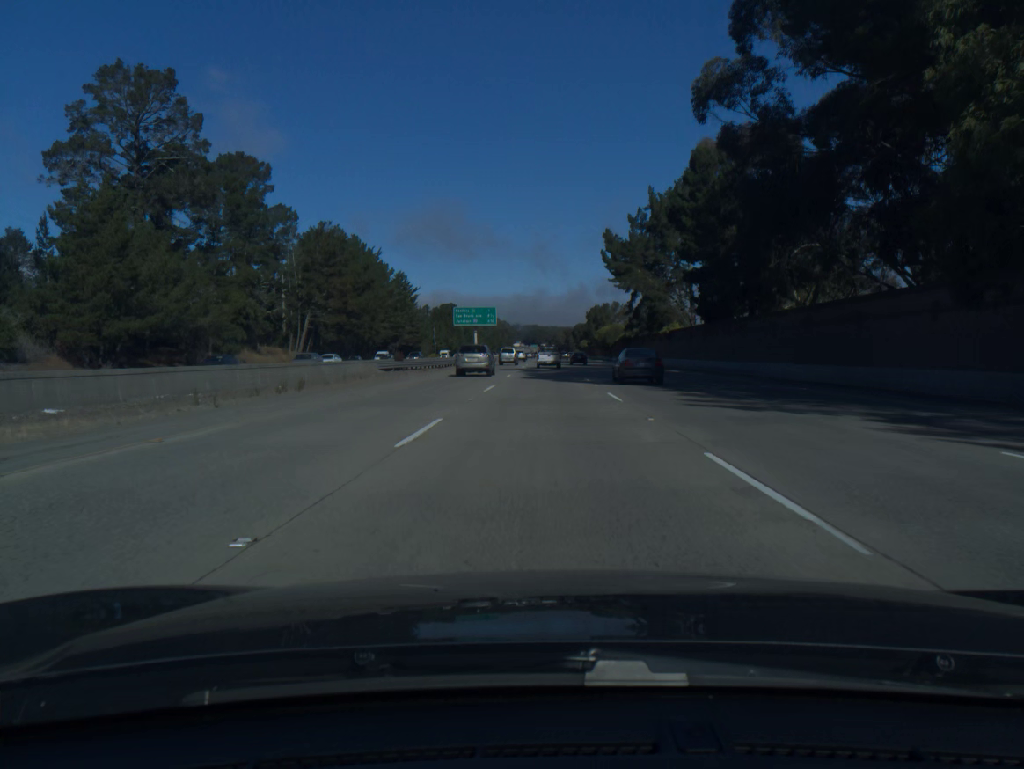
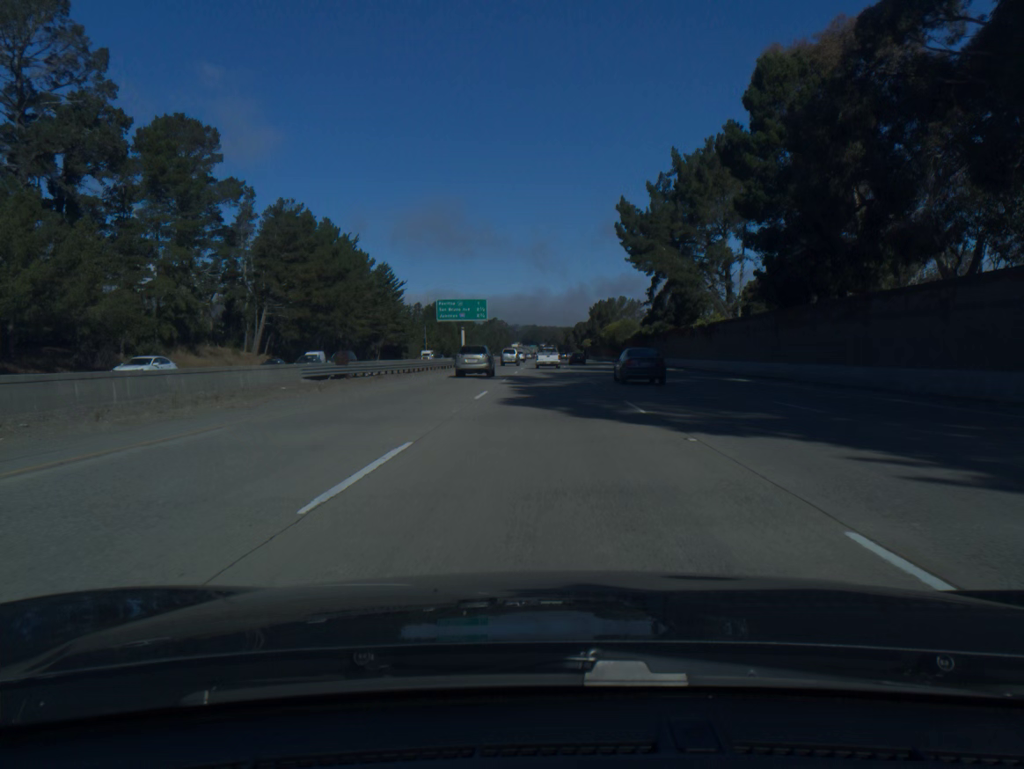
(0.0, +18.8) m; 0°
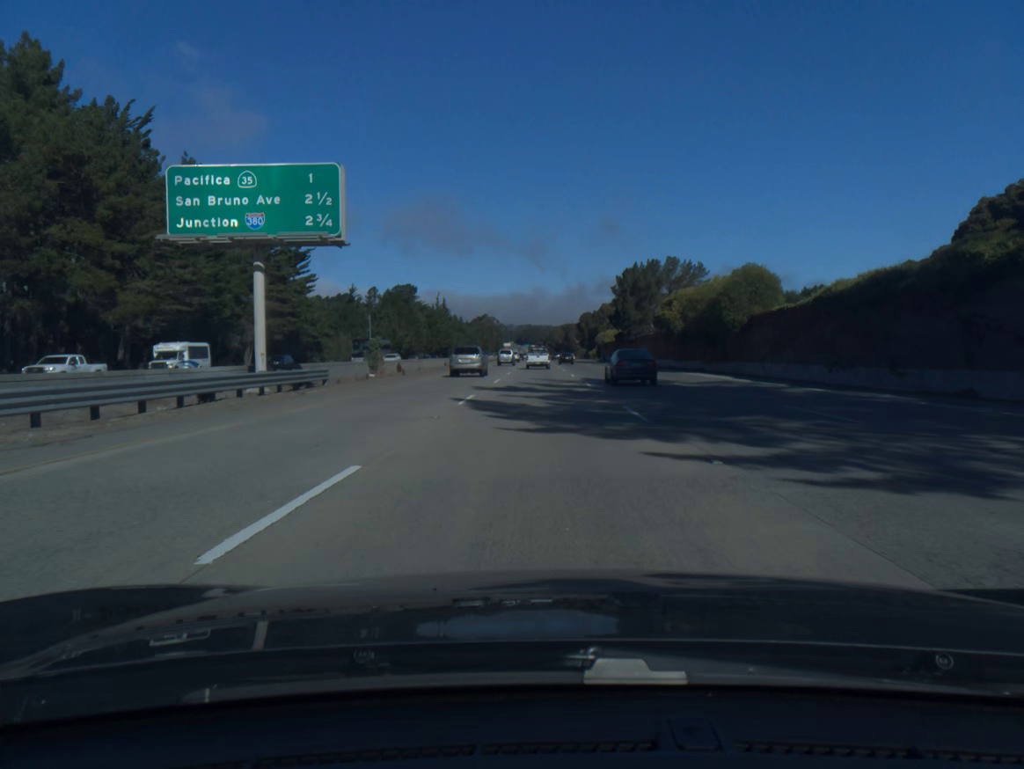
(+0.4, +75.0) m; 0°
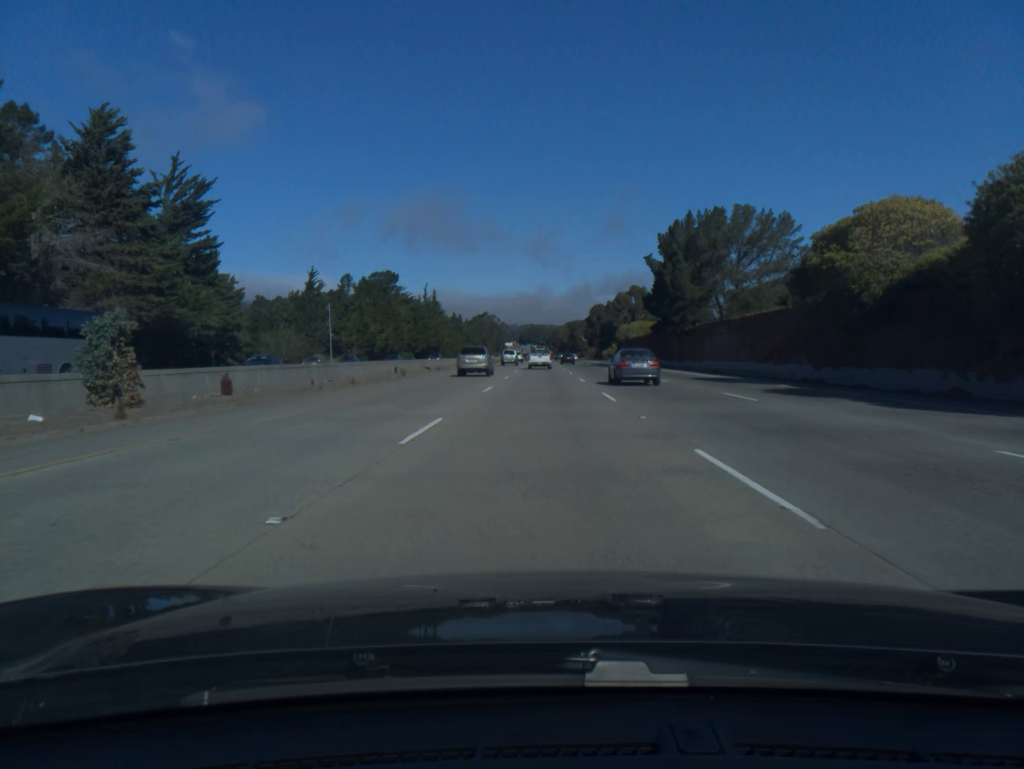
(0.0, +37.4) m; 0°
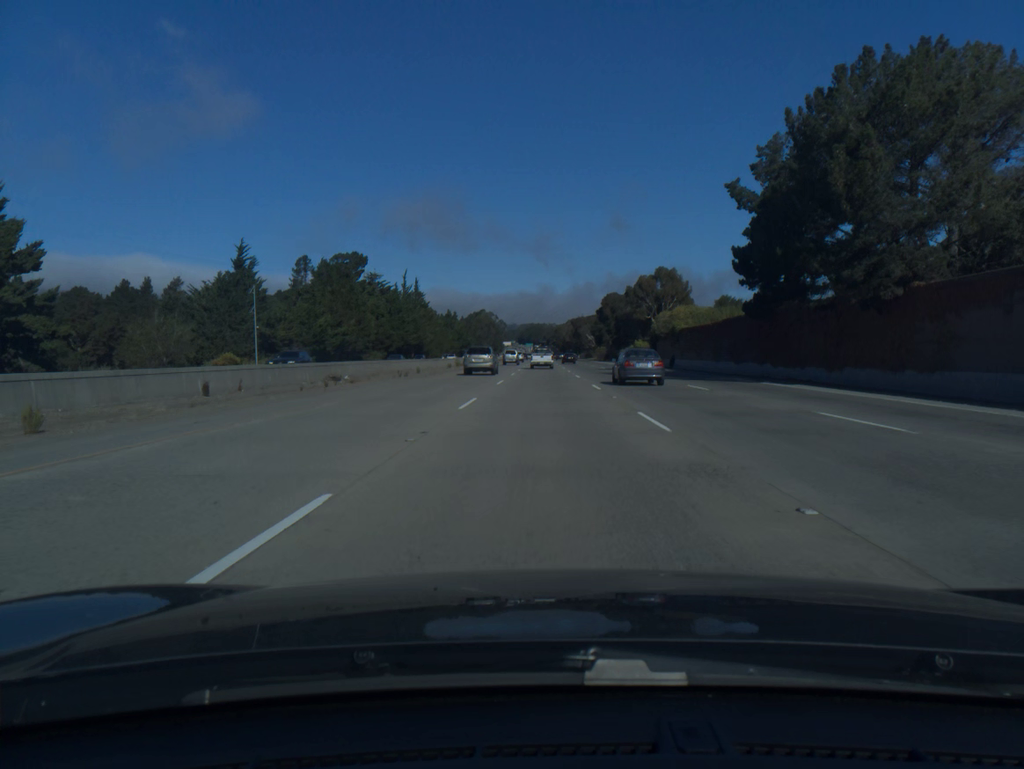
(-0.1, +37.4) m; 0°
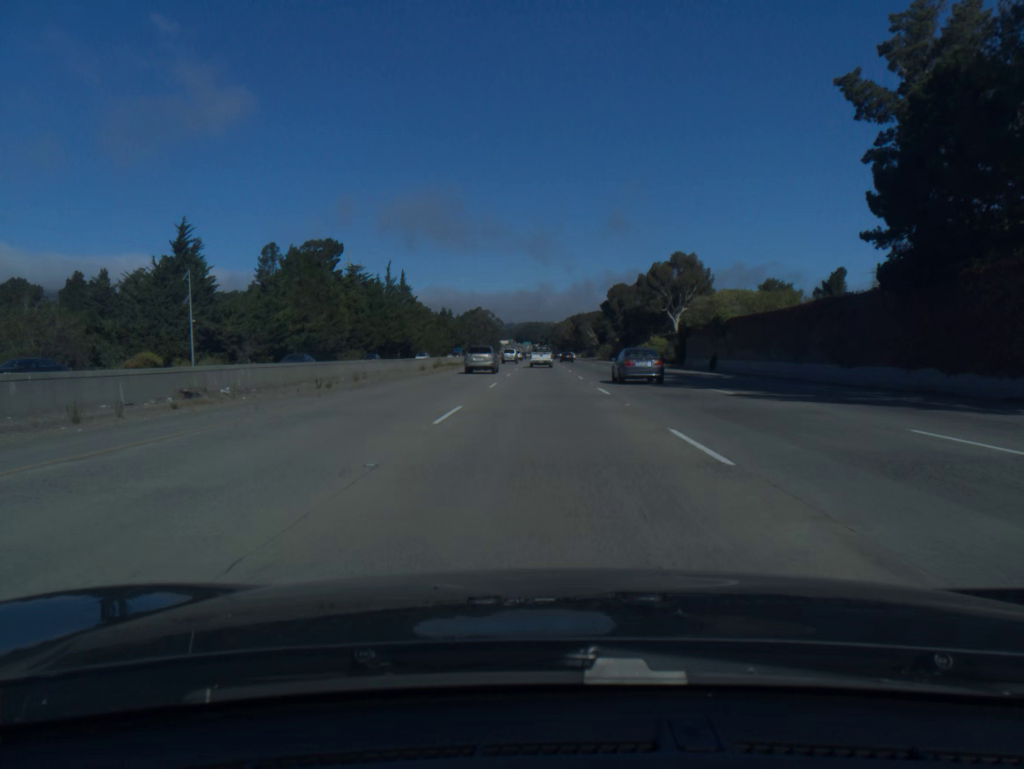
(0.0, +18.7) m; 0°
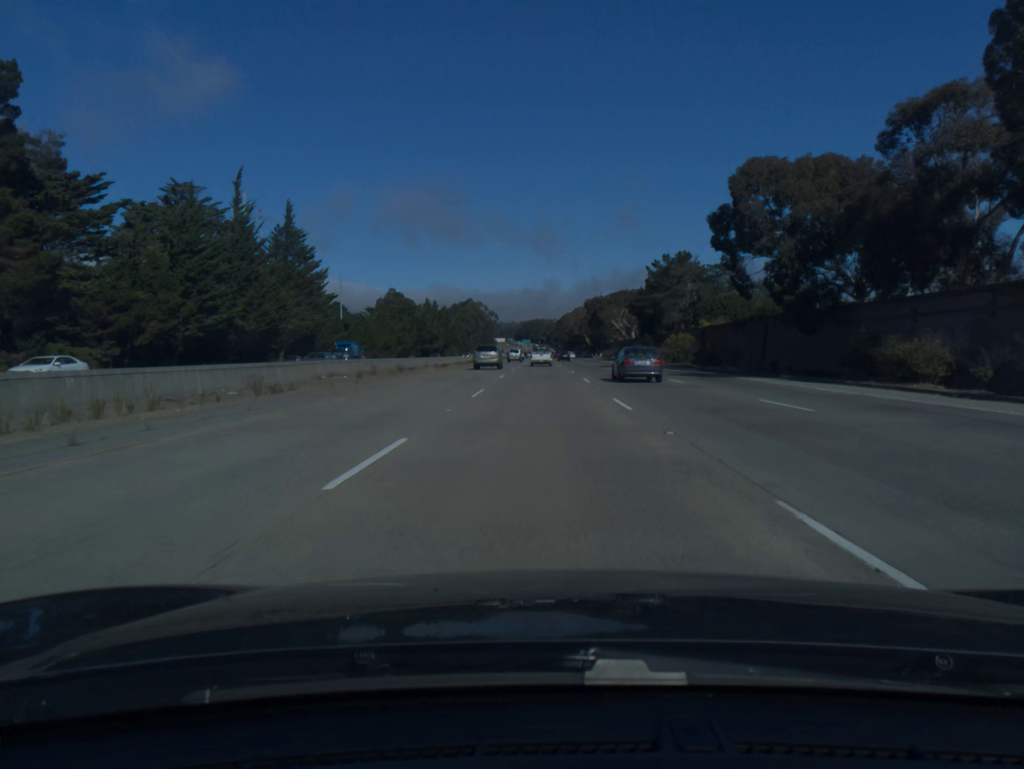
(+0.2, +94.2) m; 0°
